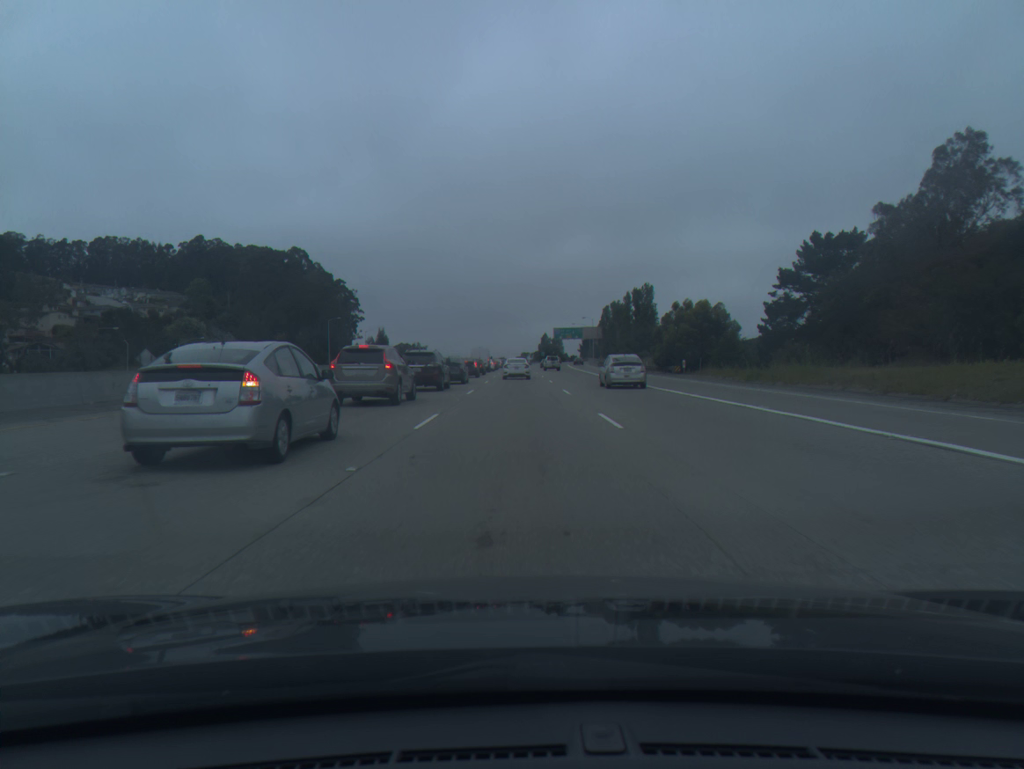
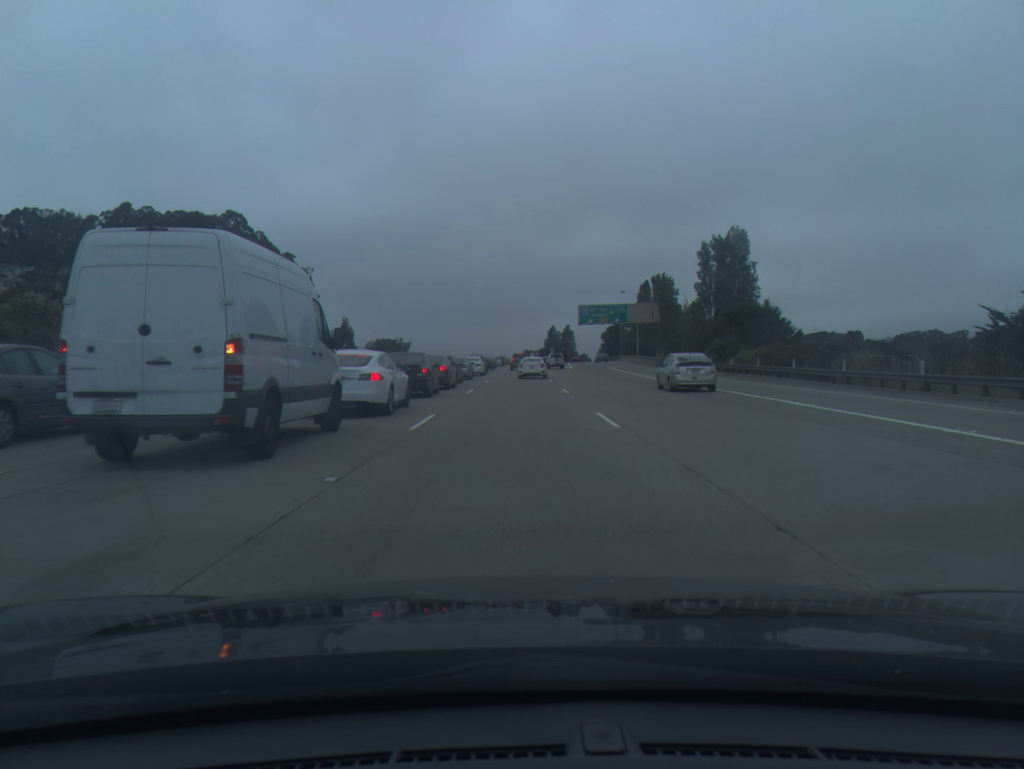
(0.0, +73.4) m; 0°
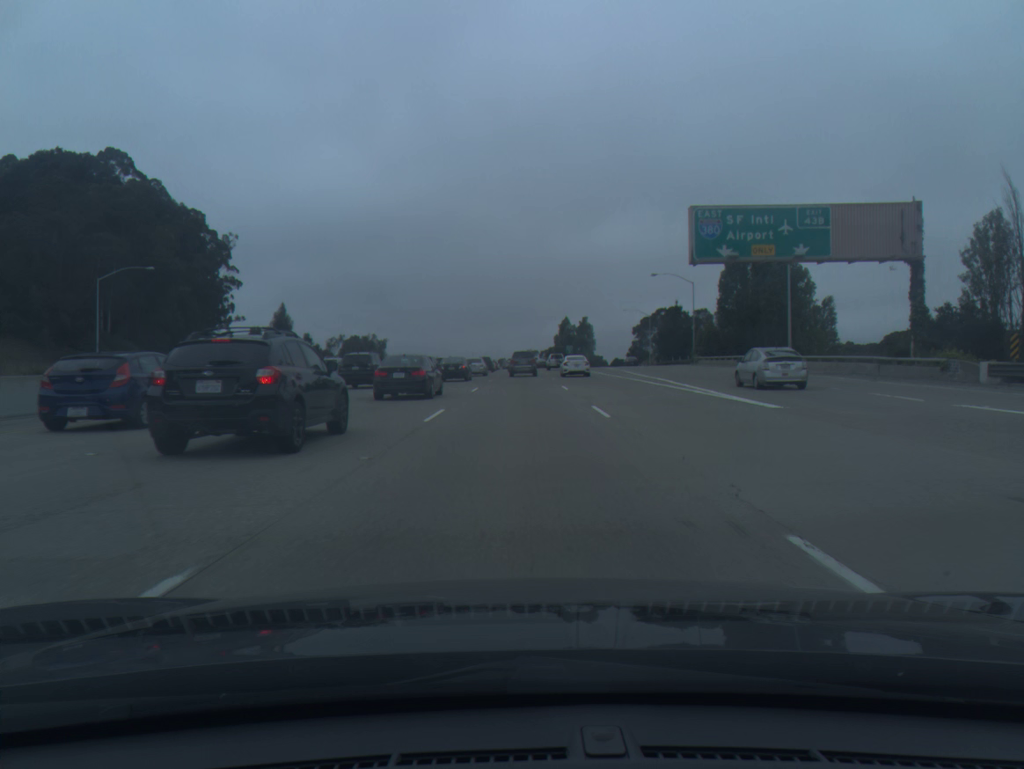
(0.0, +71.1) m; 0°
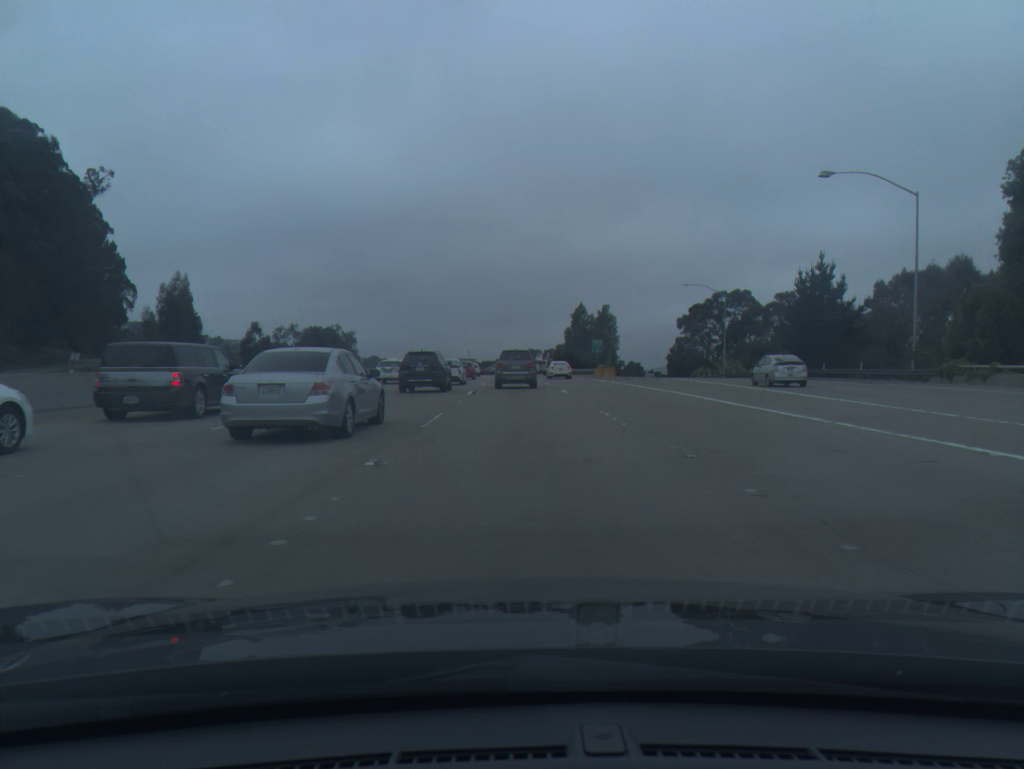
(+0.2, +59.8) m; 0°
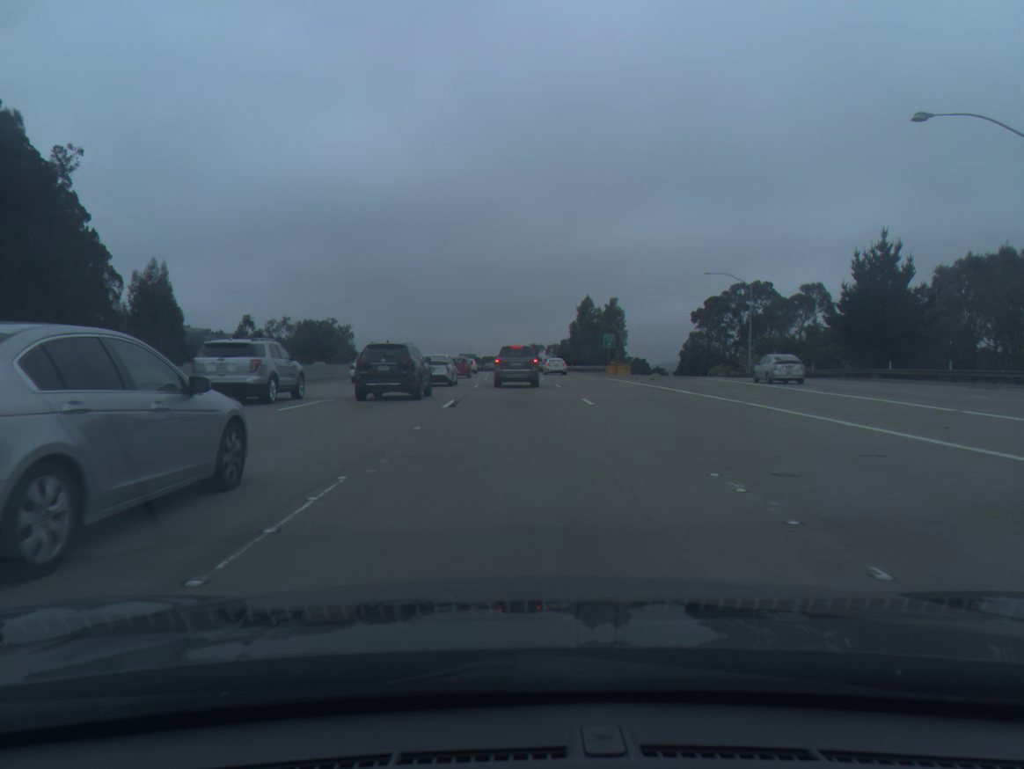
(0.0, +10.4) m; 0°
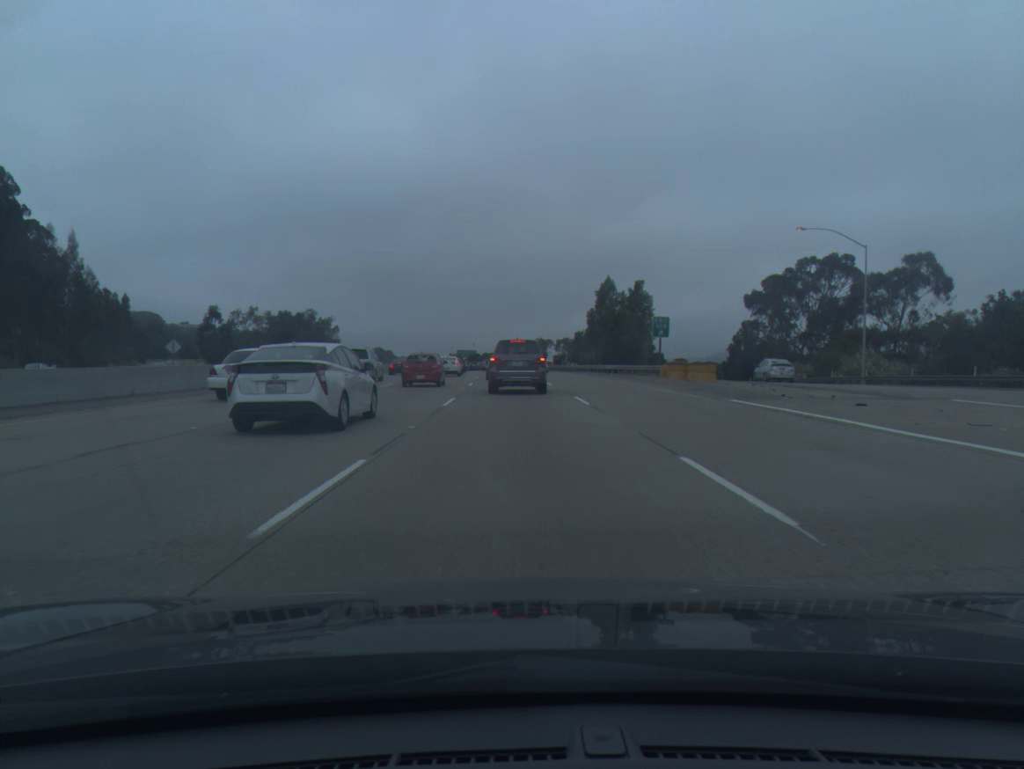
(-0.1, +28.6) m; 0°
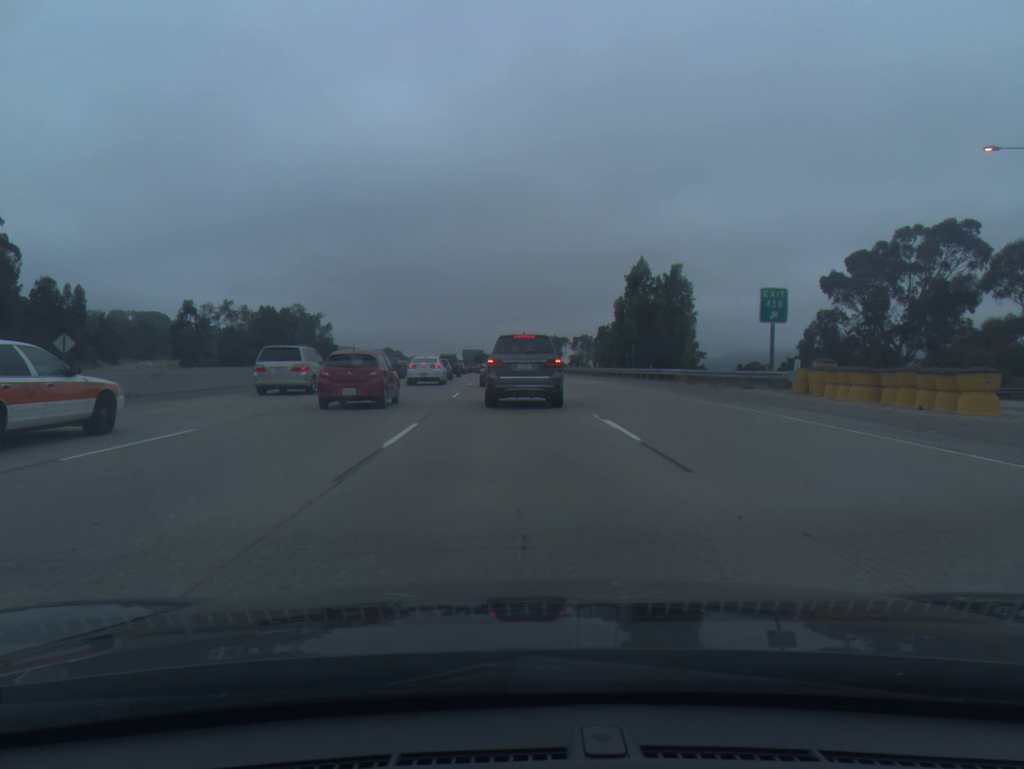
(-0.1, +23.5) m; -1°
